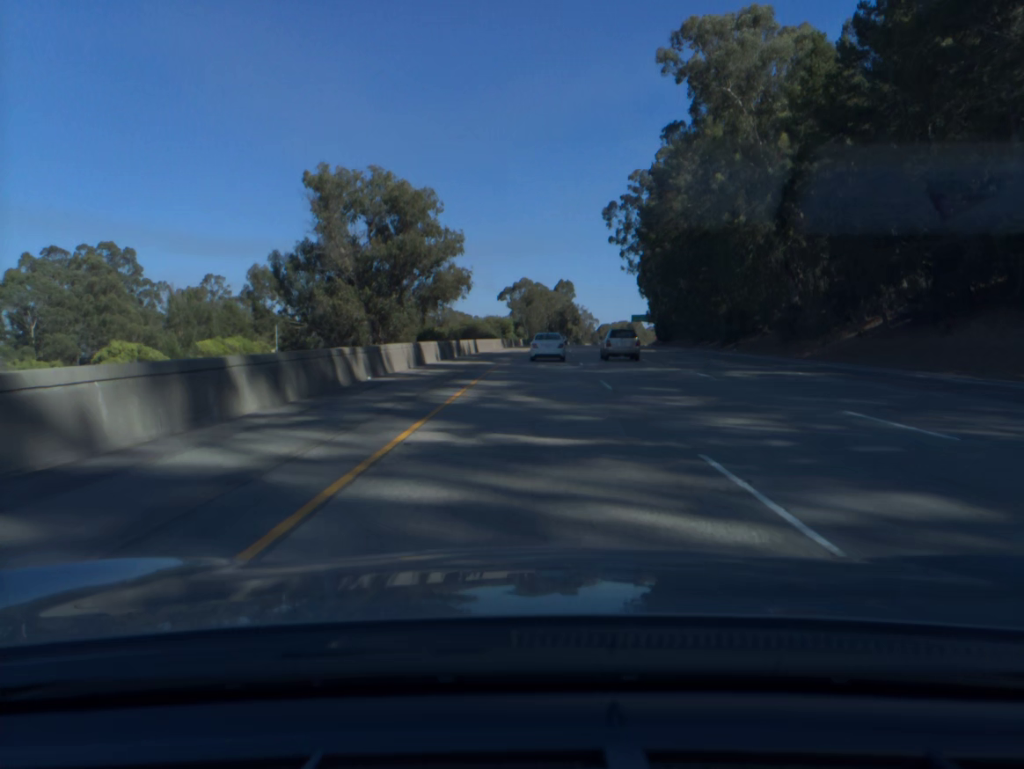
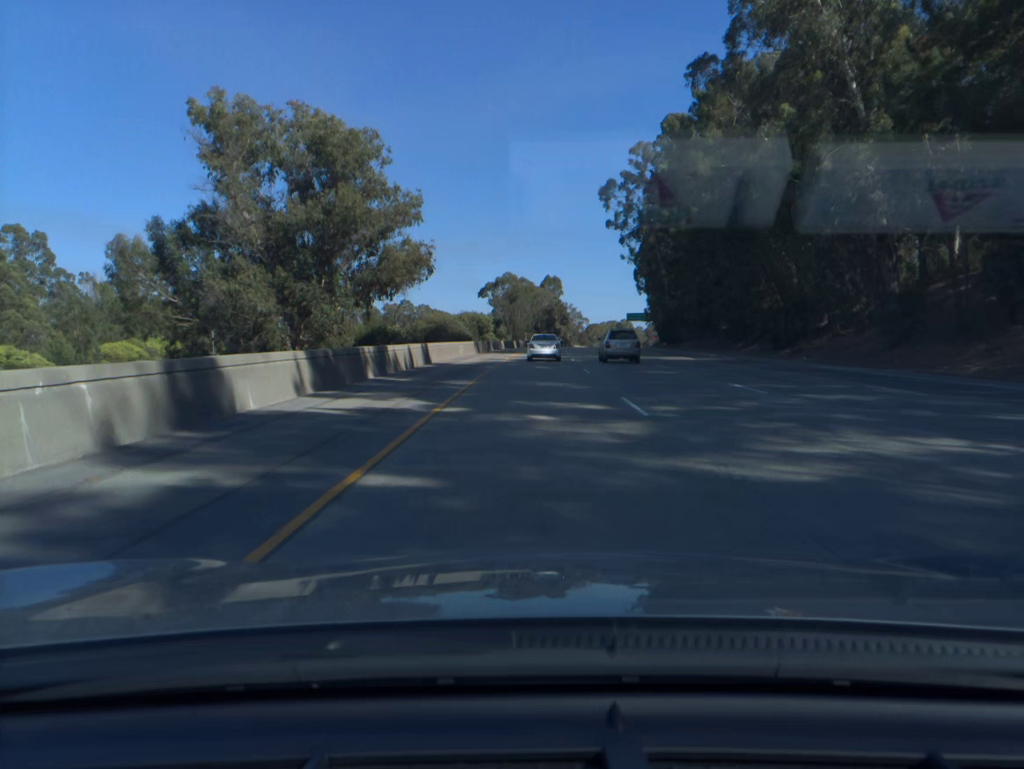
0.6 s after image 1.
(+0.2, +20.8) m; +1°
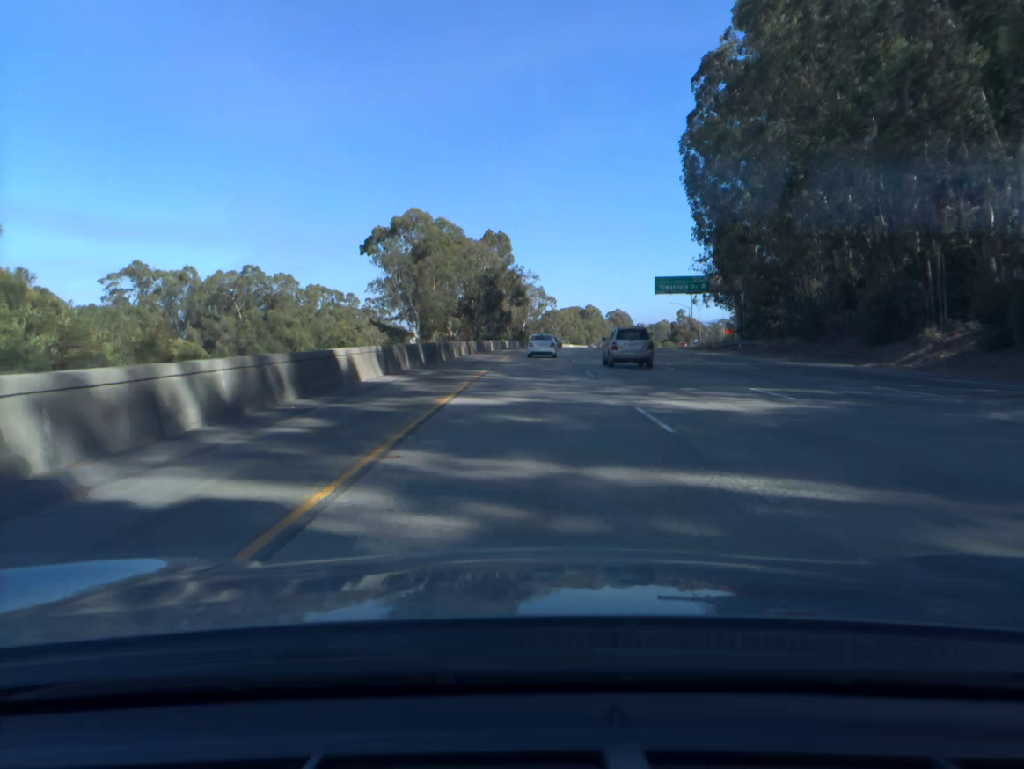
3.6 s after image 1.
(+3.7, +104.2) m; +4°
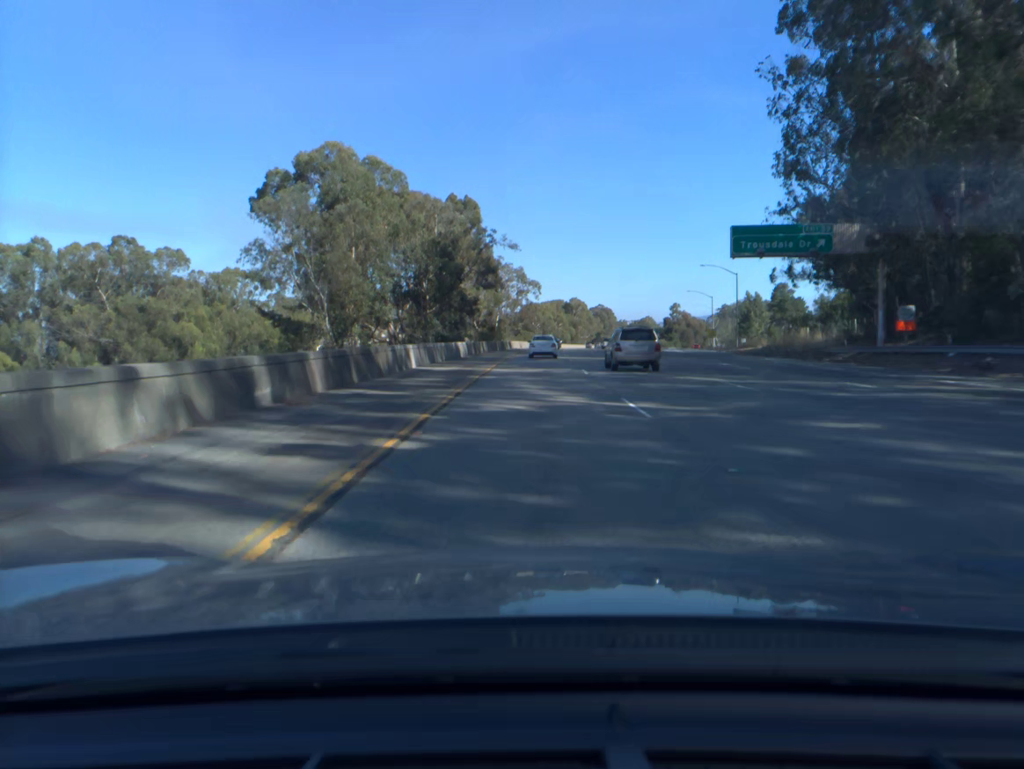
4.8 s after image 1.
(+0.5, +41.6) m; +2°
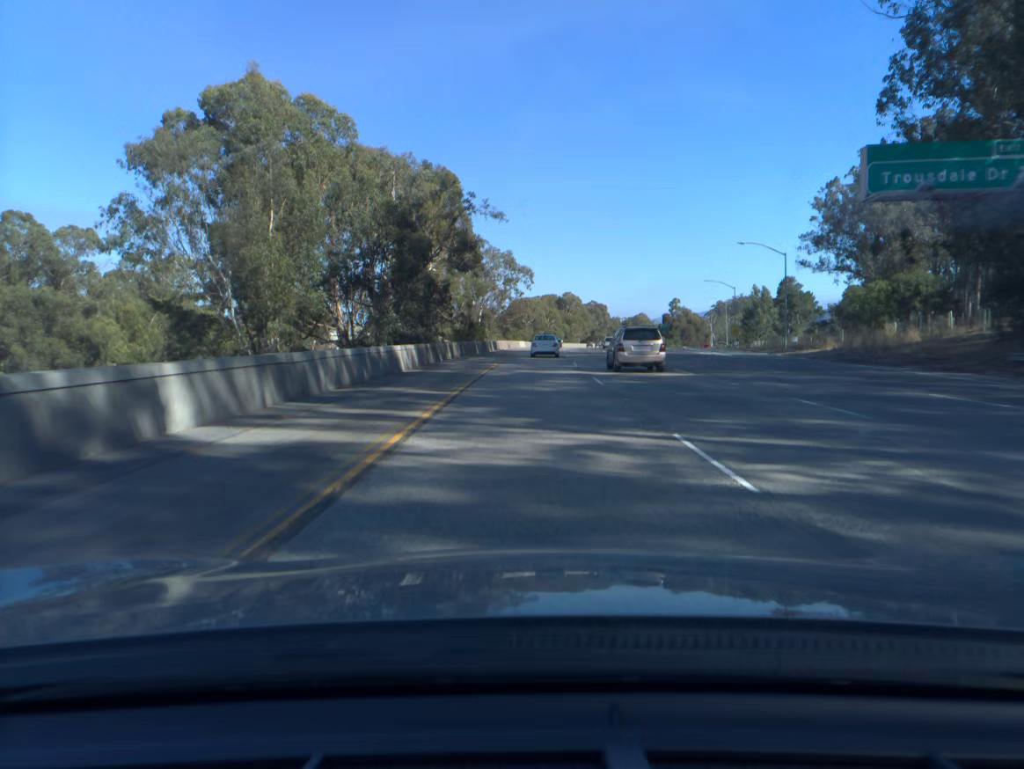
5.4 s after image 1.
(+0.2, +20.7) m; +1°
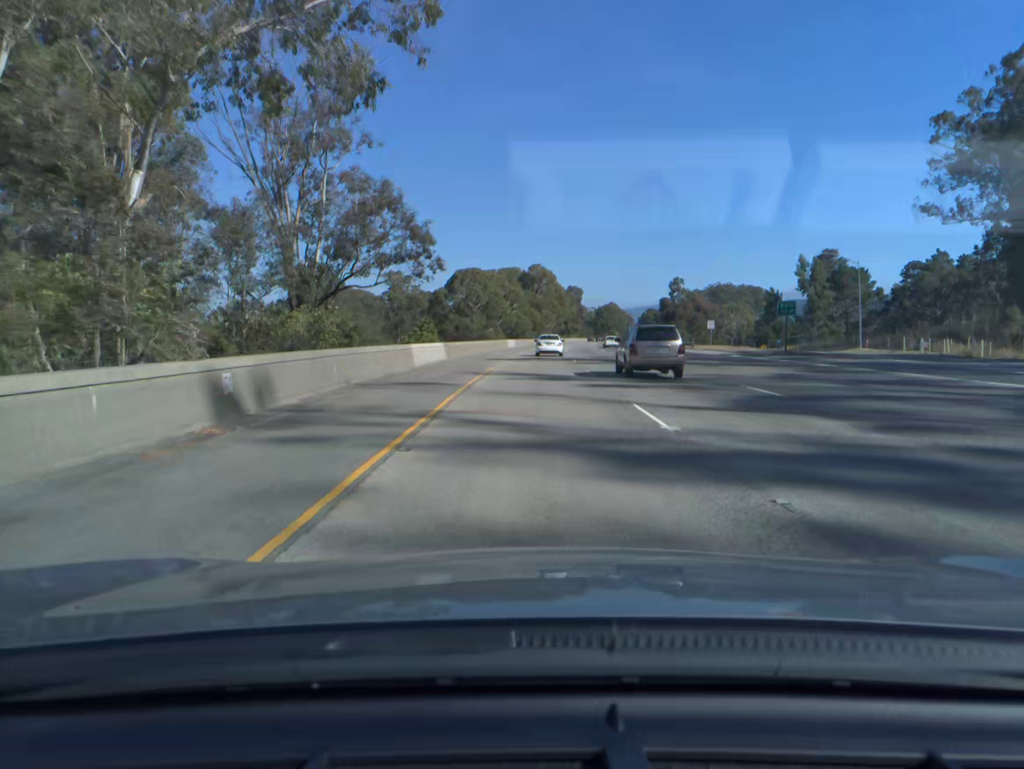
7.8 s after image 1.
(+2.1, +82.7) m; +3°
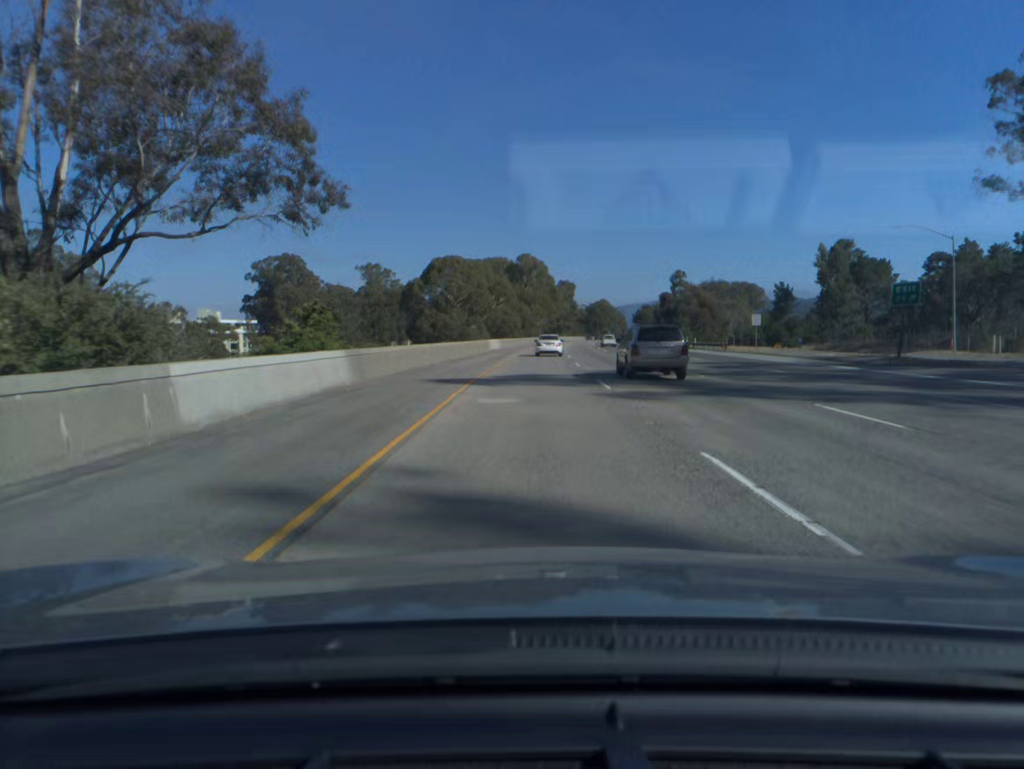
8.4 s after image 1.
(+0.1, +20.6) m; +1°
